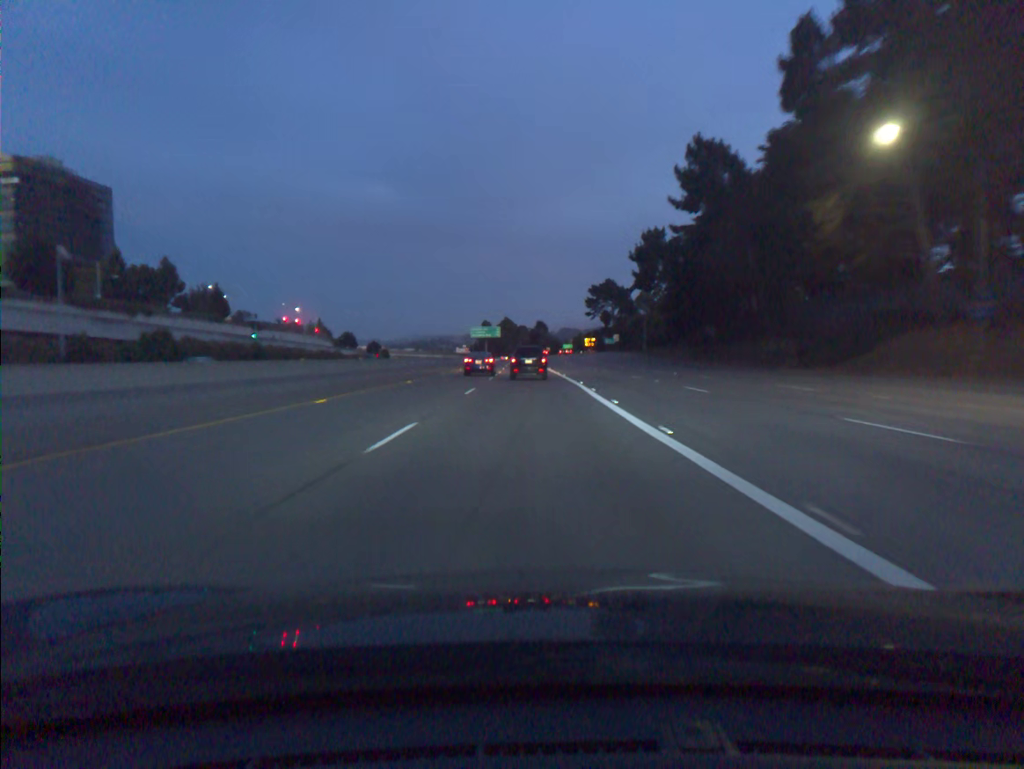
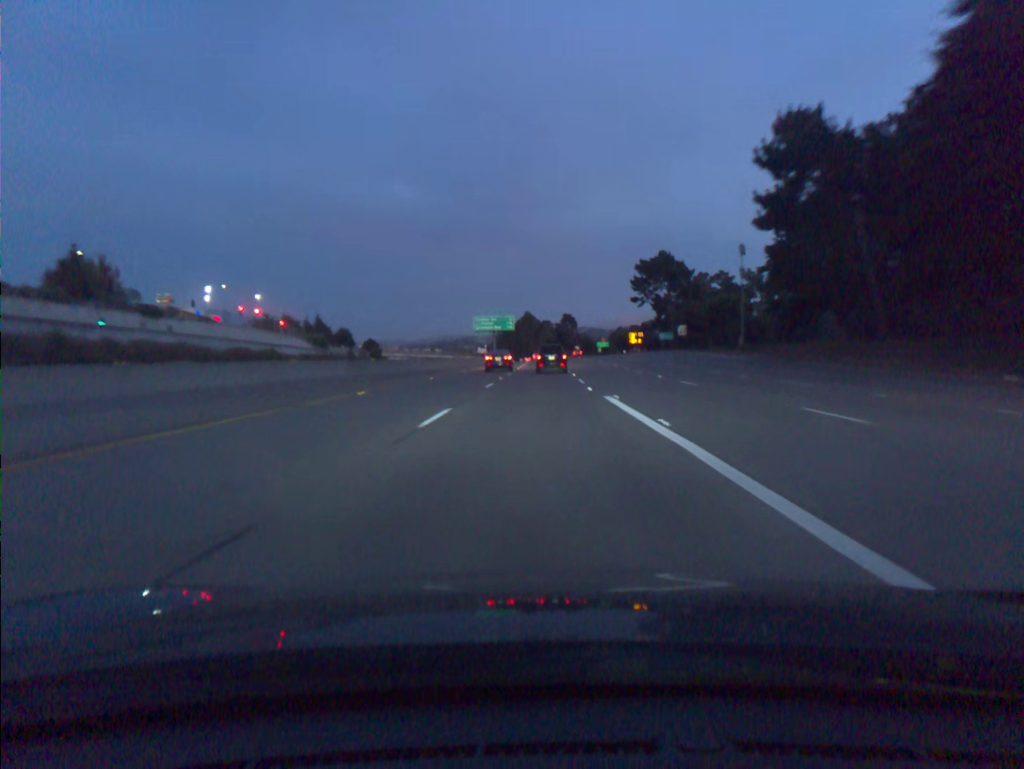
(-1.0, +55.2) m; -2°
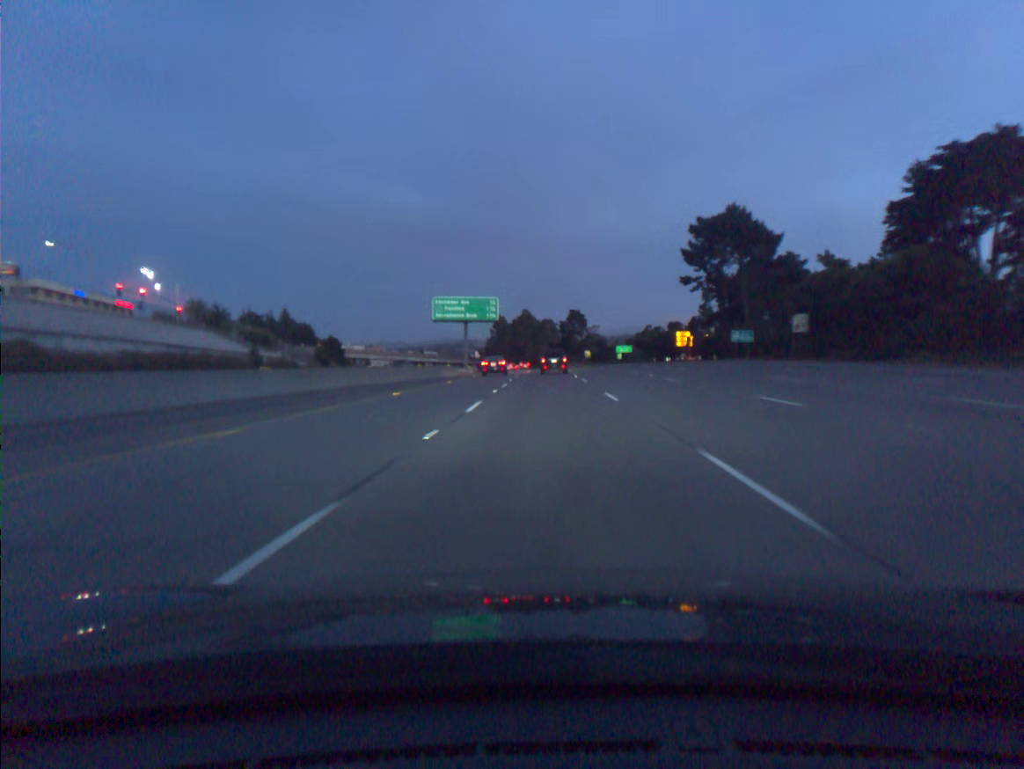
(-0.2, +55.1) m; 0°
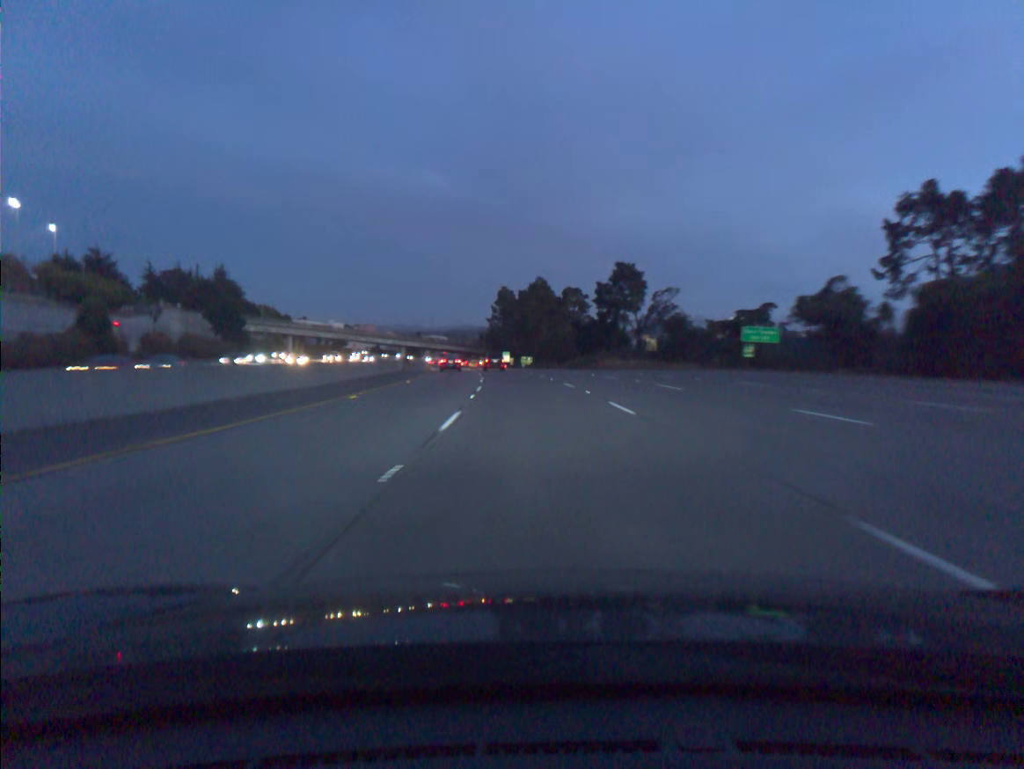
(0.0, +91.5) m; -1°
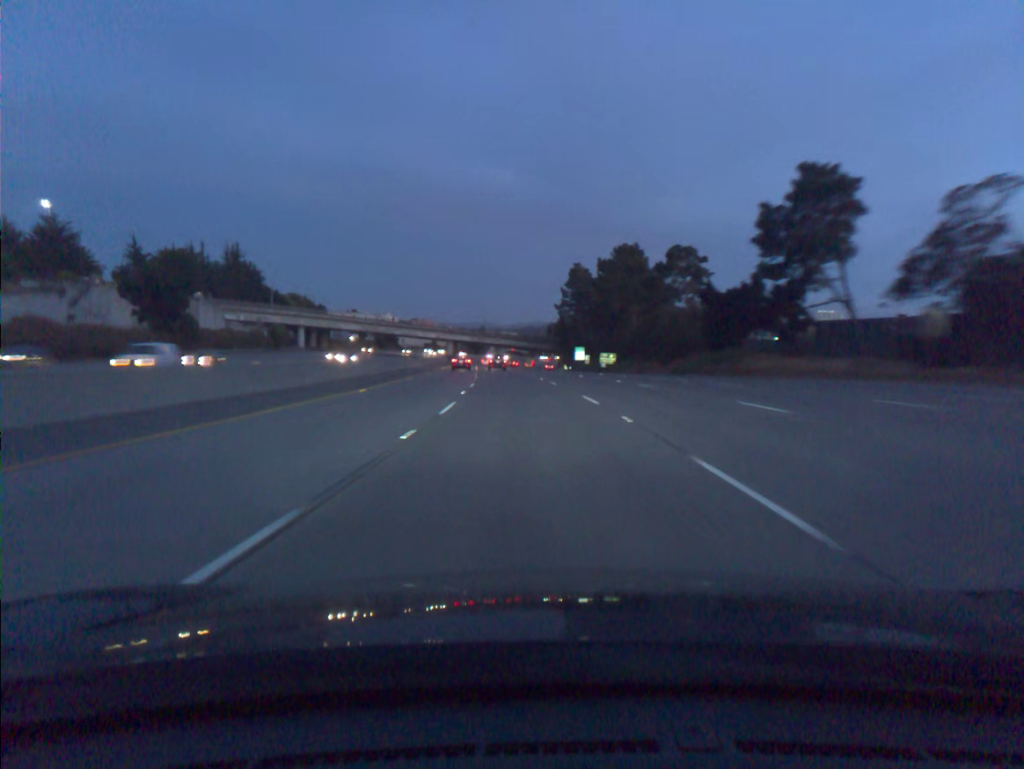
(-2.4, +55.0) m; -5°
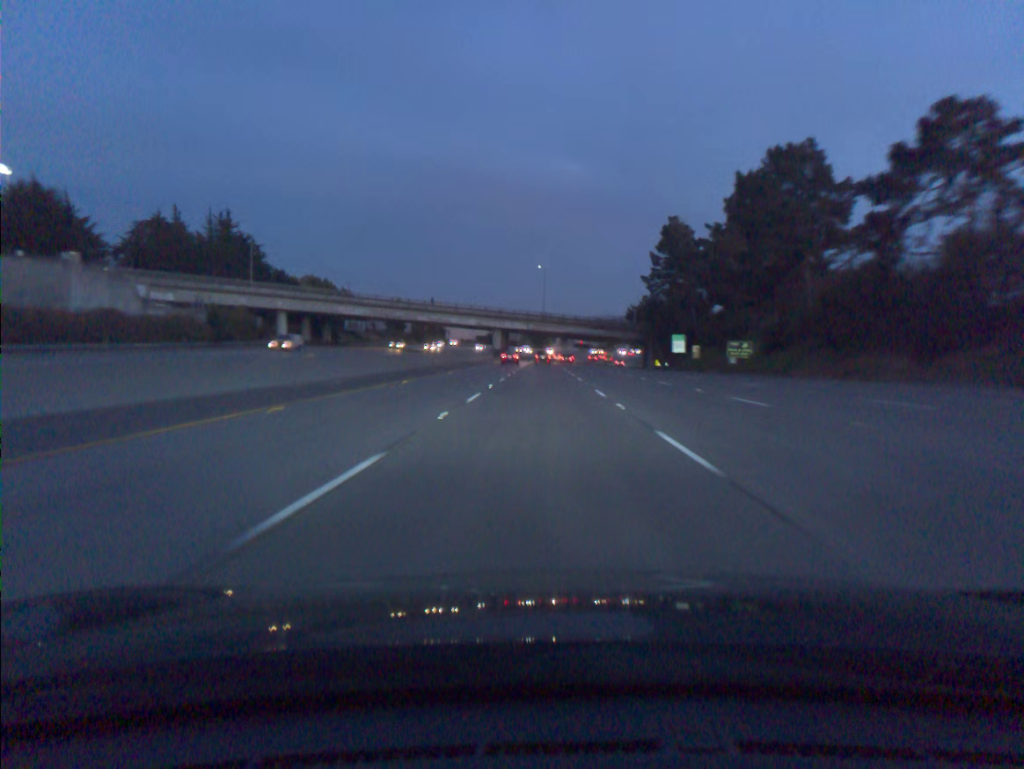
(-2.6, +55.3) m; -5°
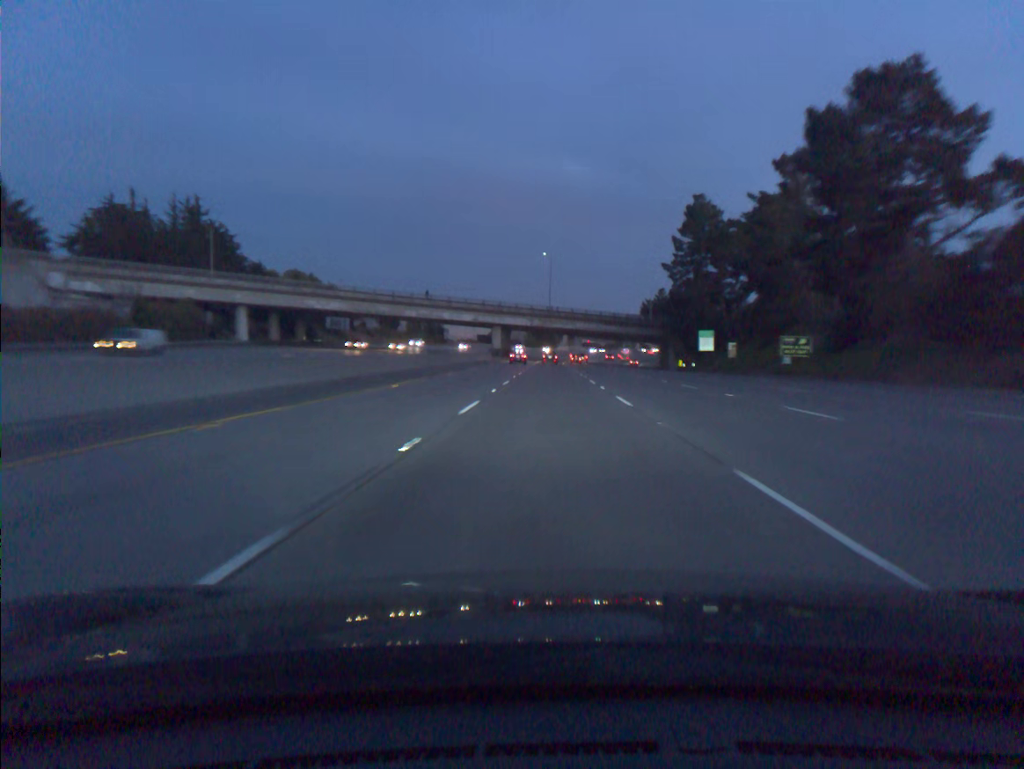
(-0.1, +18.5) m; 0°
